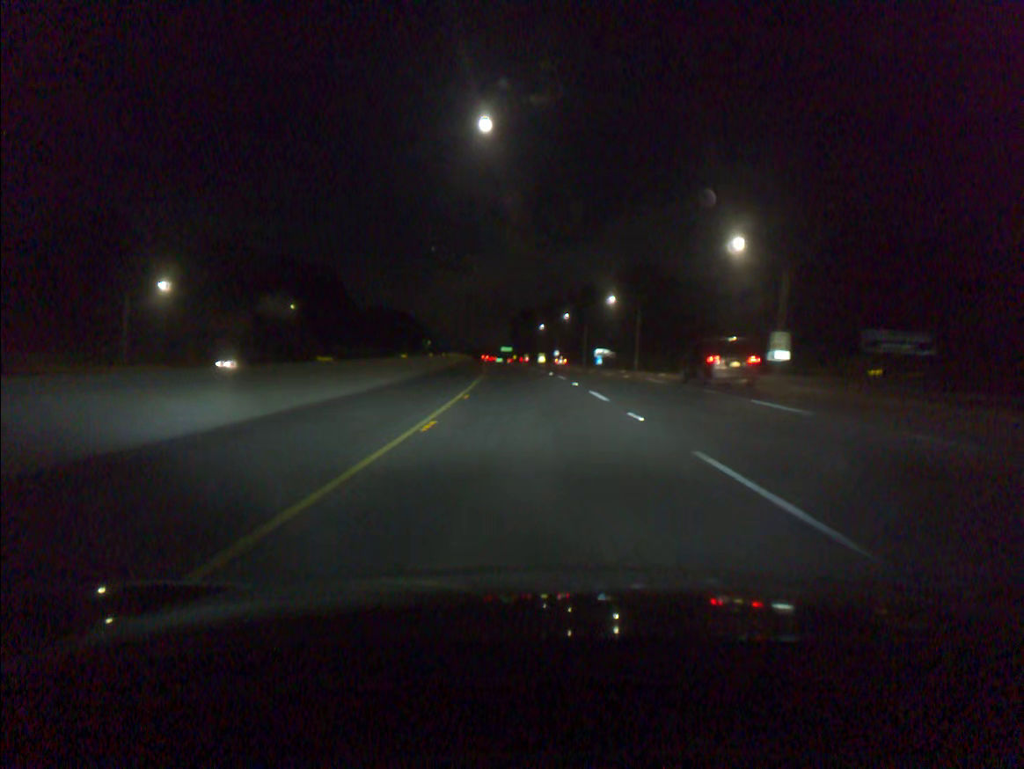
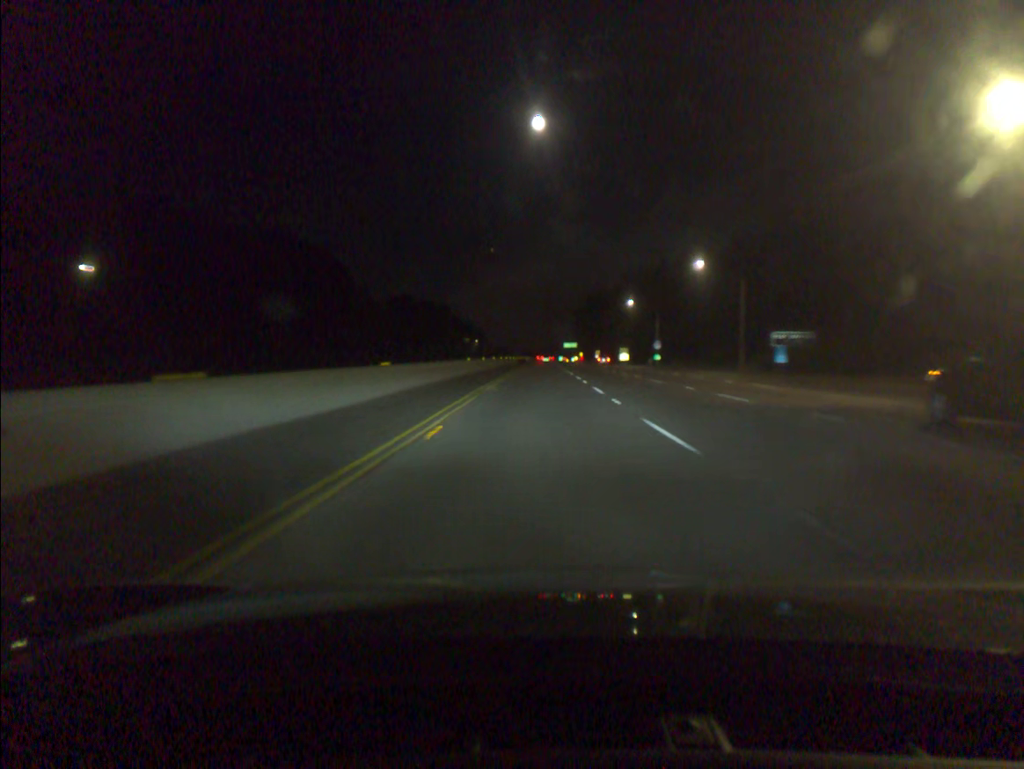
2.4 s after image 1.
(-3.8, +82.1) m; -5°
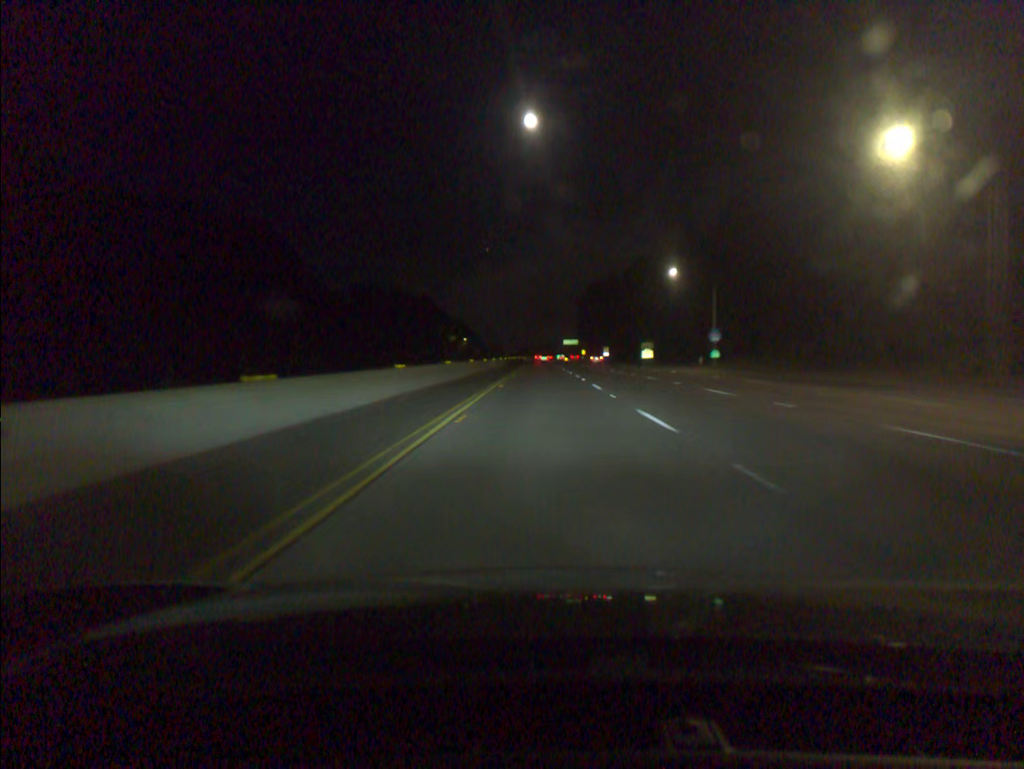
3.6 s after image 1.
(0.0, +41.2) m; 0°
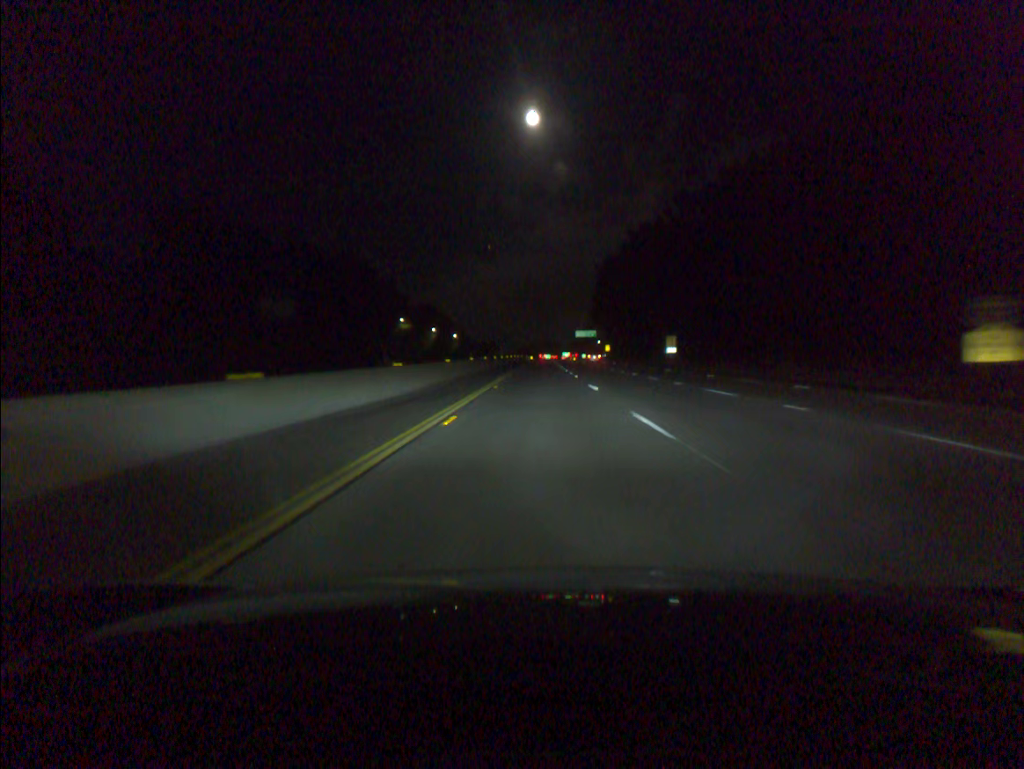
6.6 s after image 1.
(+0.3, +102.8) m; 0°
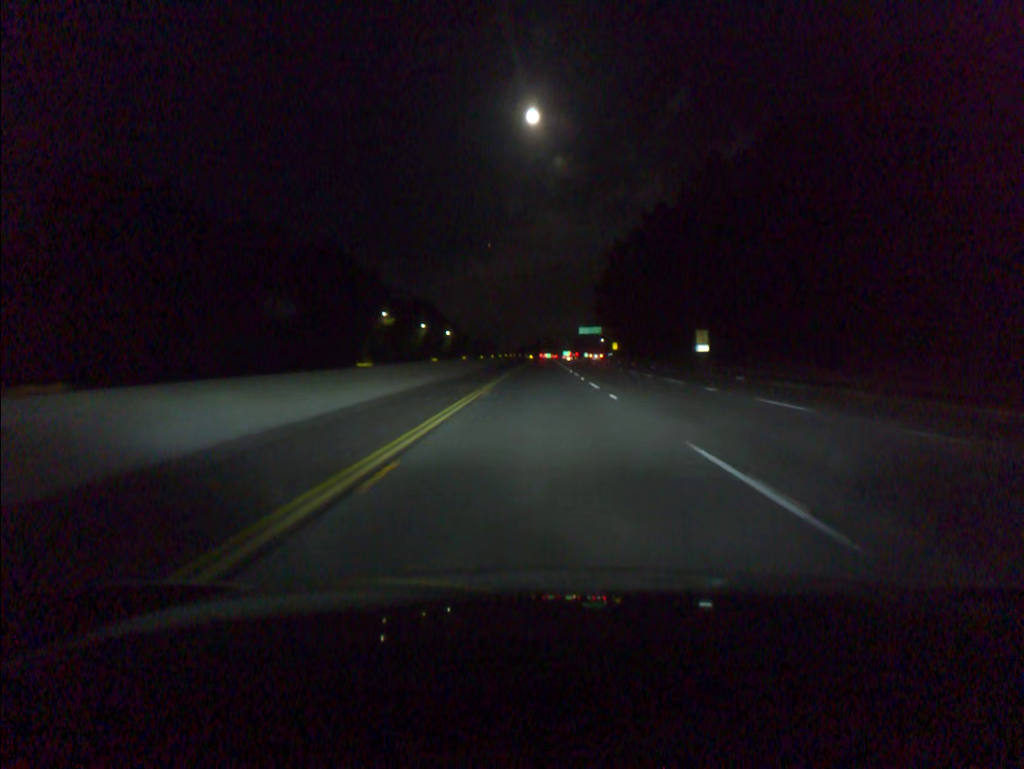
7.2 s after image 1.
(0.0, +20.5) m; 0°
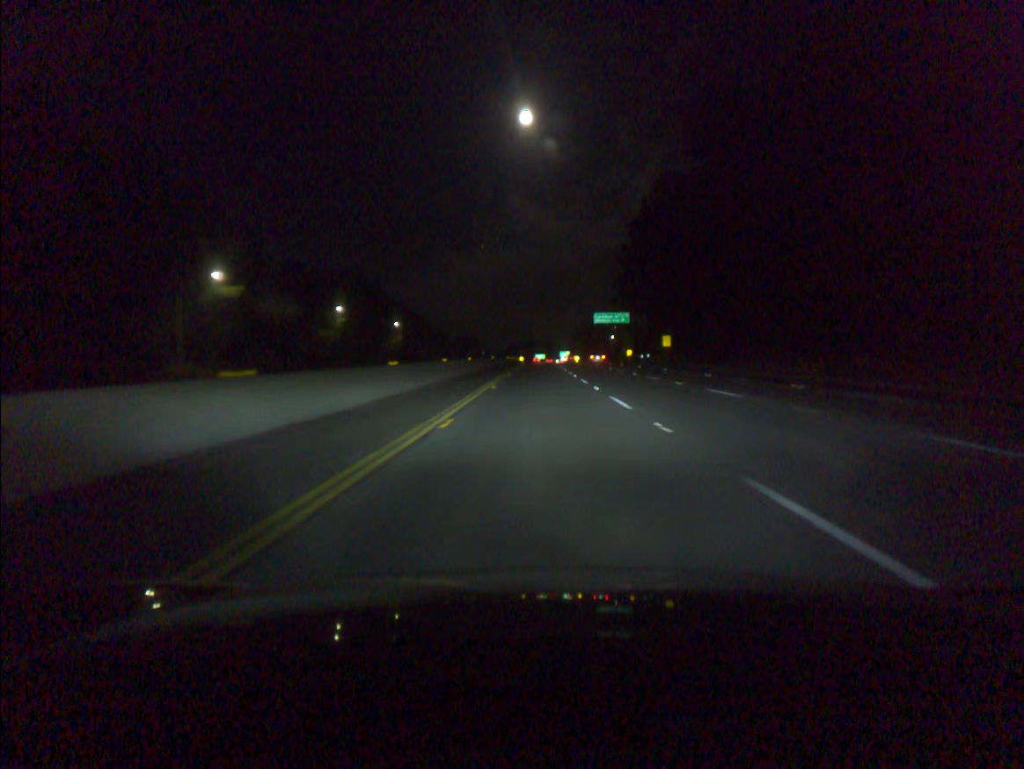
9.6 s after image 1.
(+0.4, +81.9) m; +1°
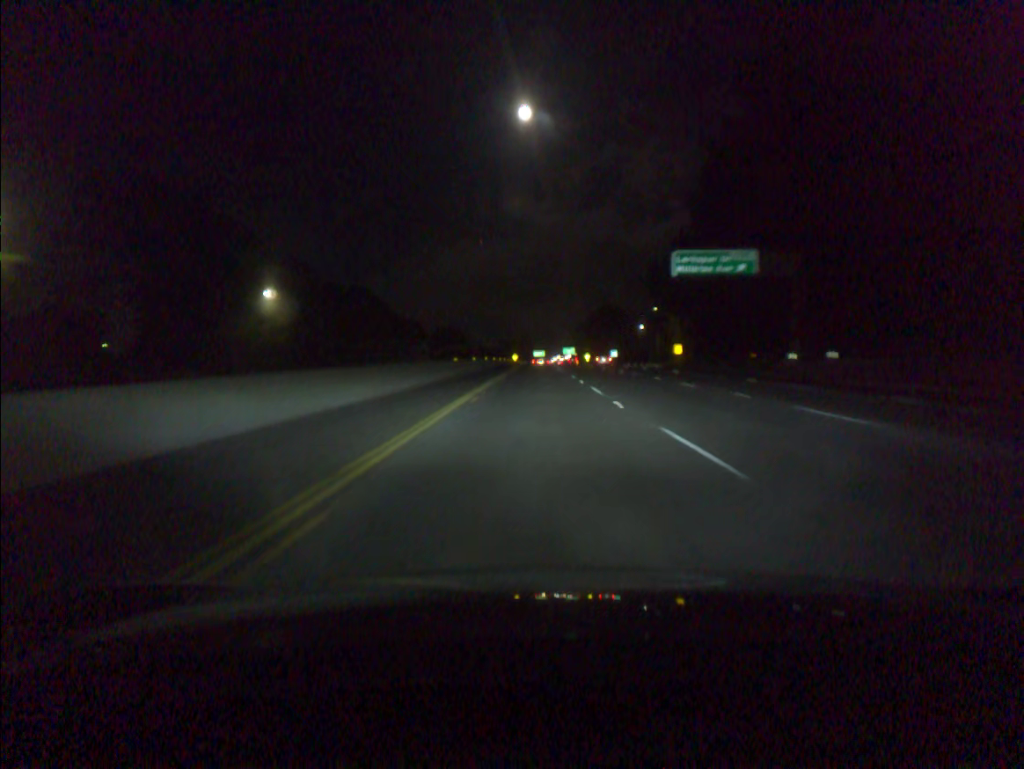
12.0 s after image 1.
(0.0, +82.0) m; 0°
